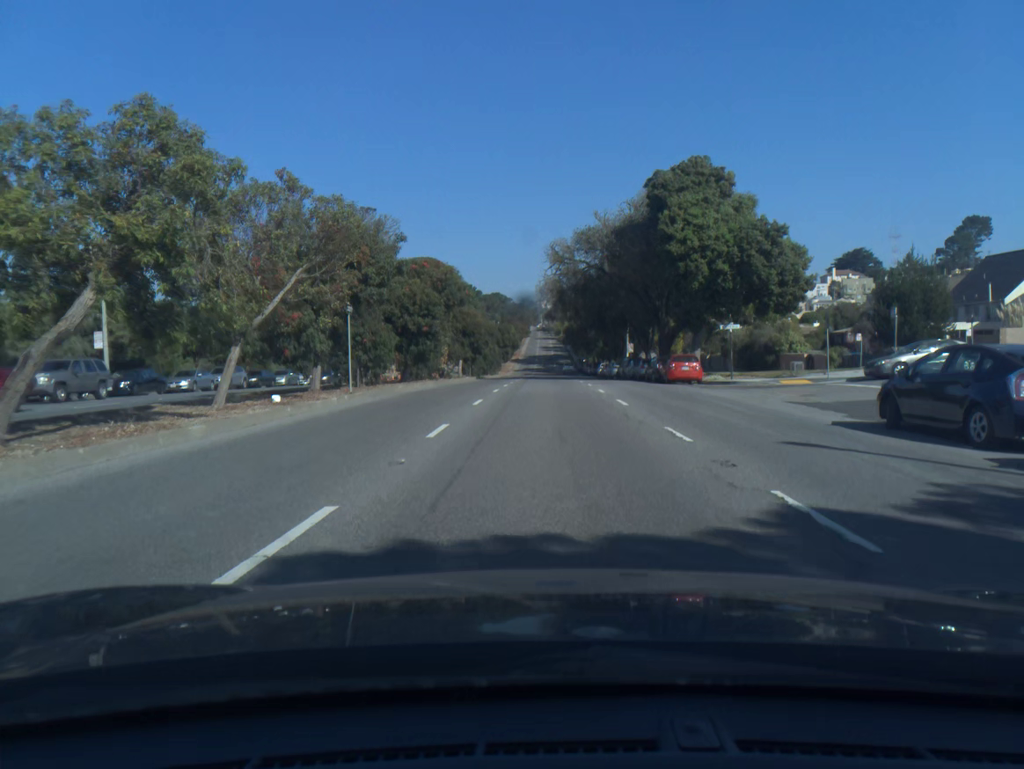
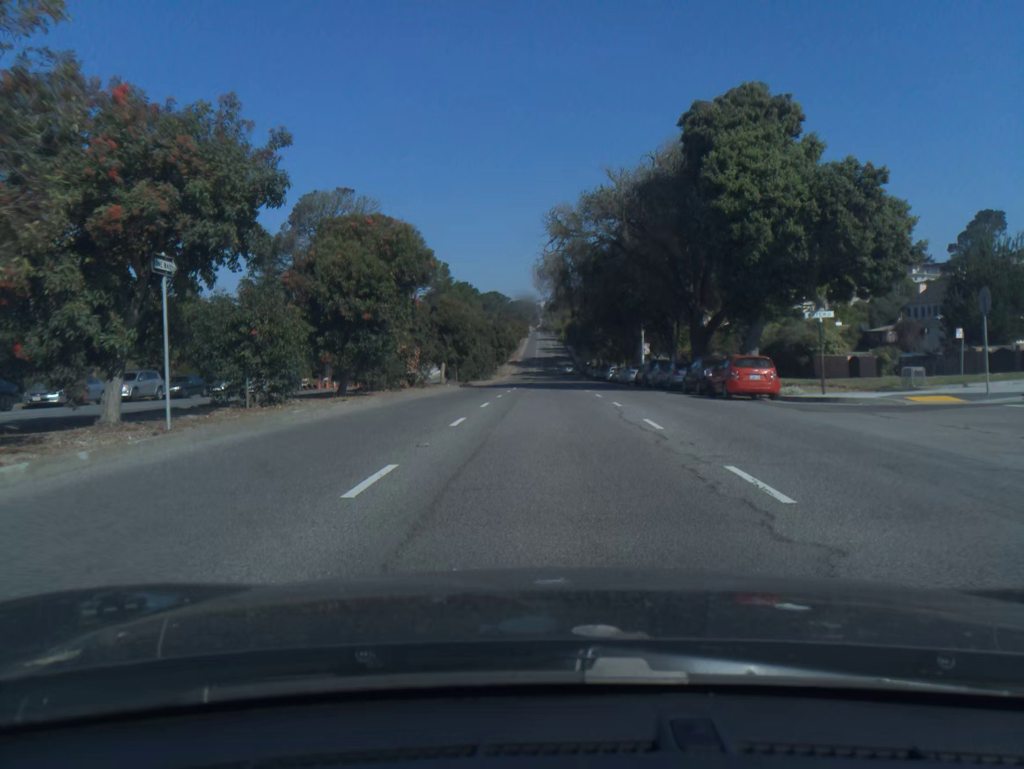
(0.0, +12.3) m; 0°
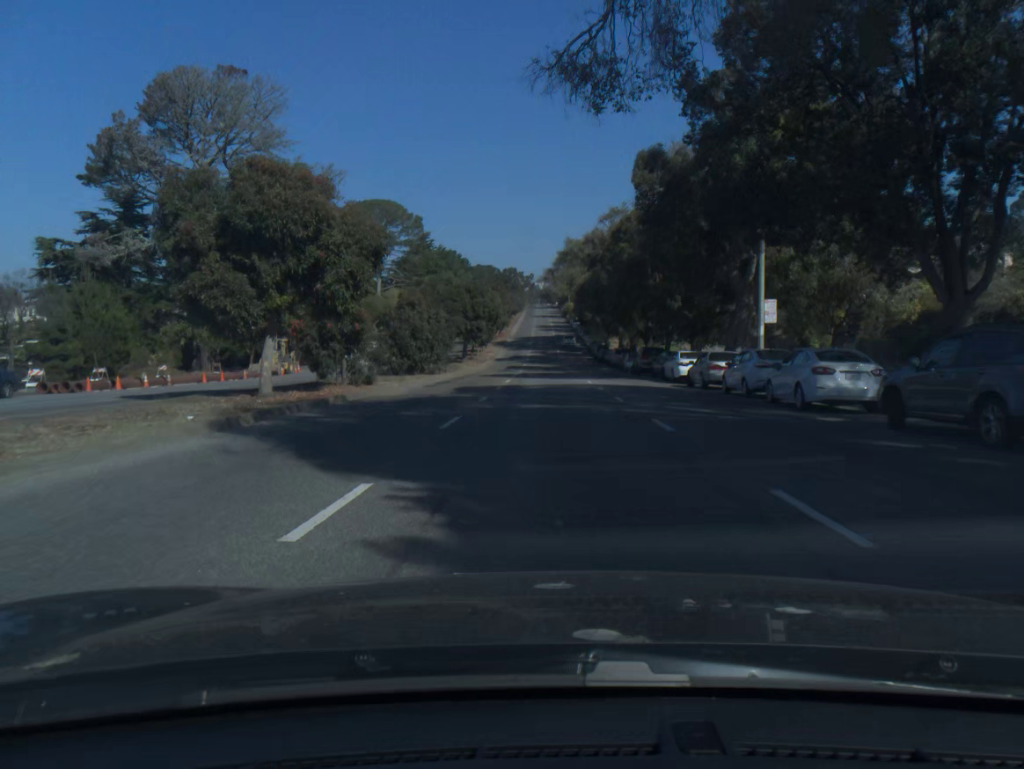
(0.0, +37.1) m; 0°
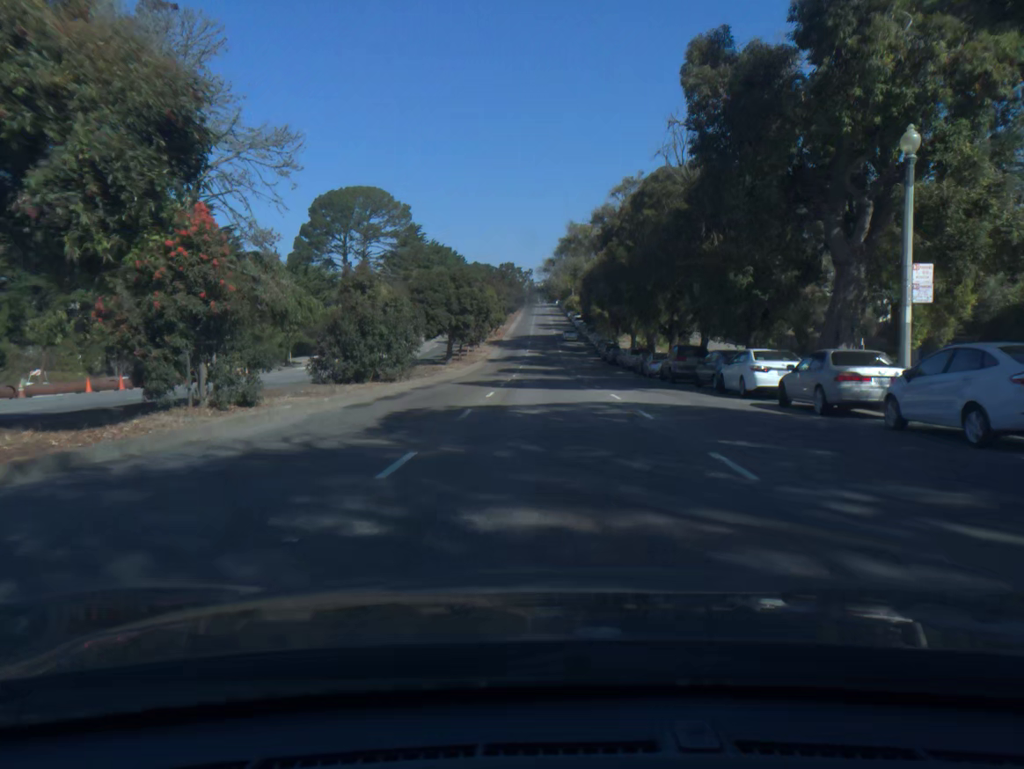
(0.0, +12.4) m; 0°
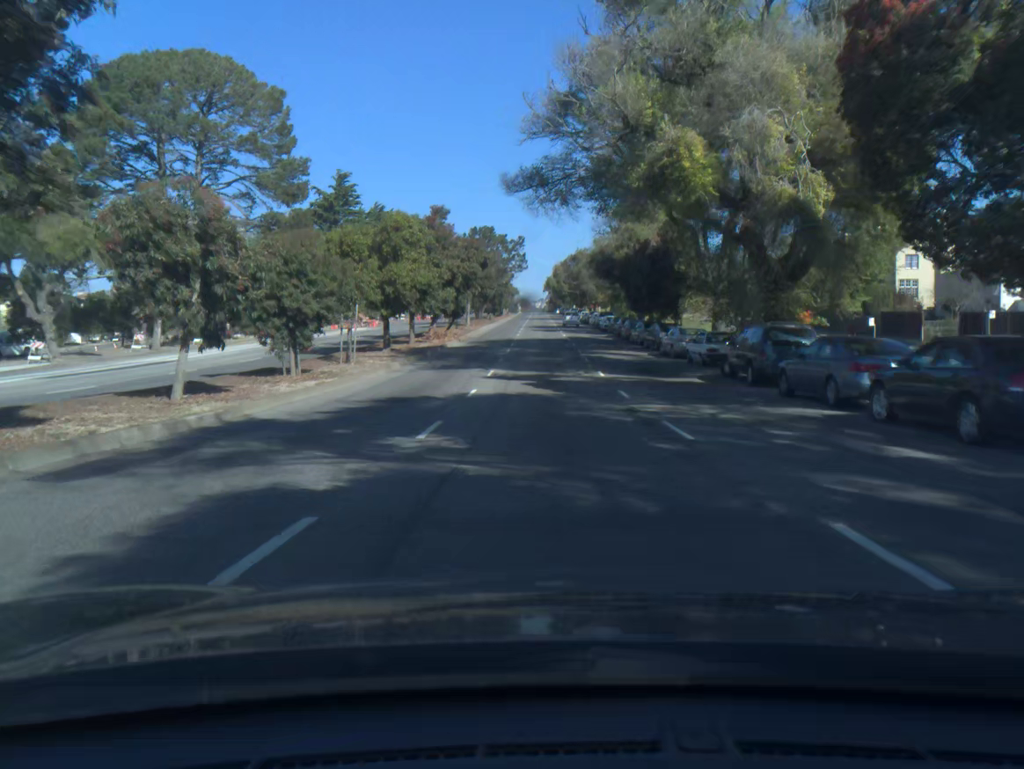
(-0.1, +62.2) m; 0°
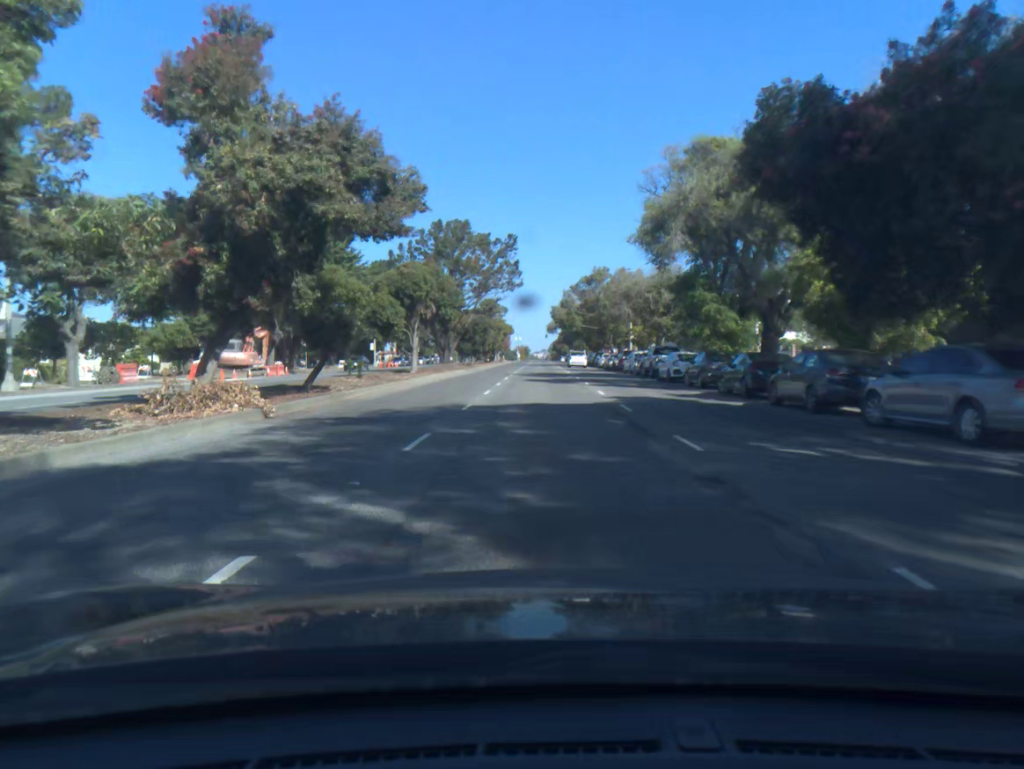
(+0.1, +36.9) m; 0°
